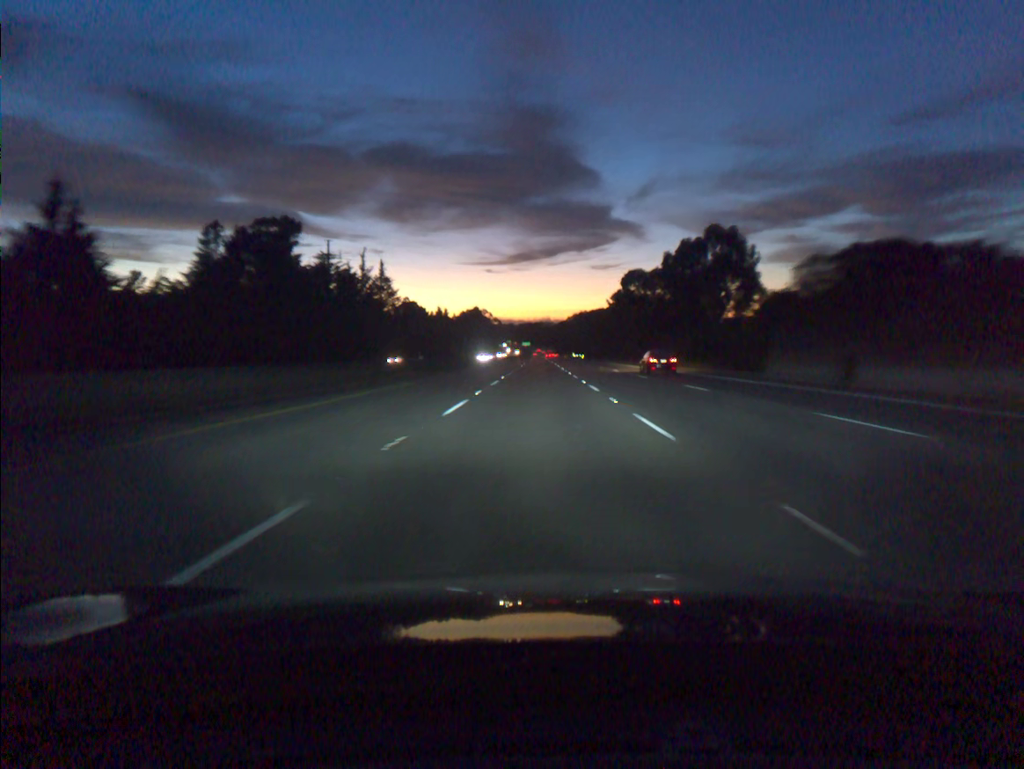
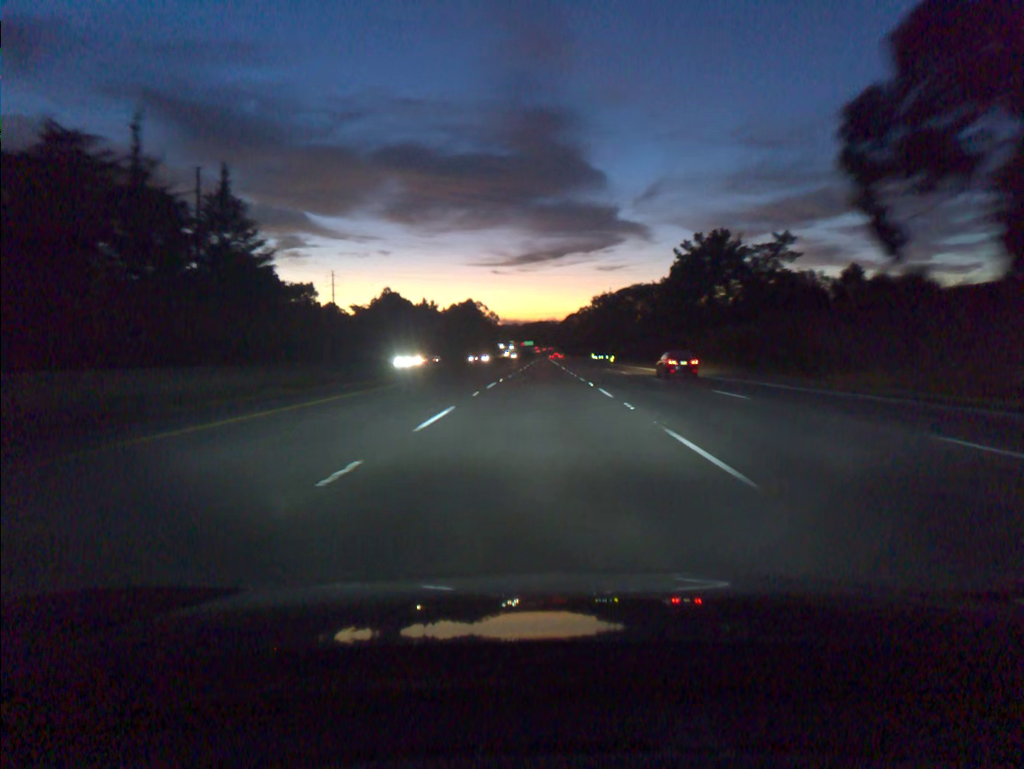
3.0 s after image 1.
(-0.1, +91.7) m; 0°
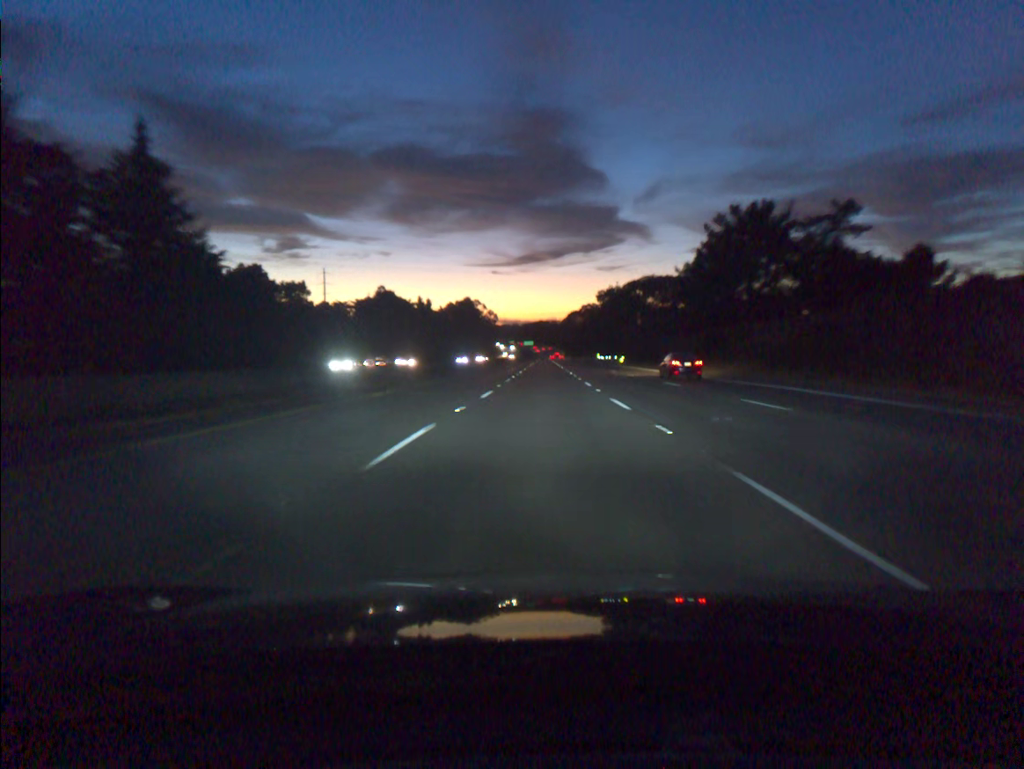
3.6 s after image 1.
(0.0, +18.3) m; 0°
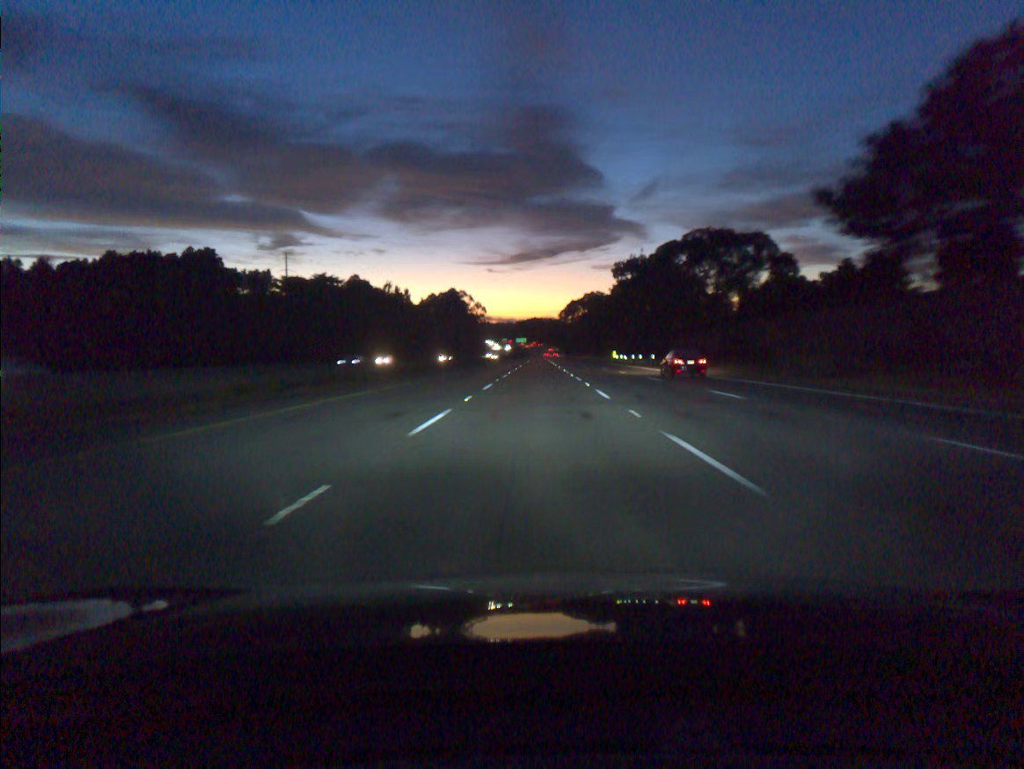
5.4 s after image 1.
(+0.1, +54.9) m; 0°
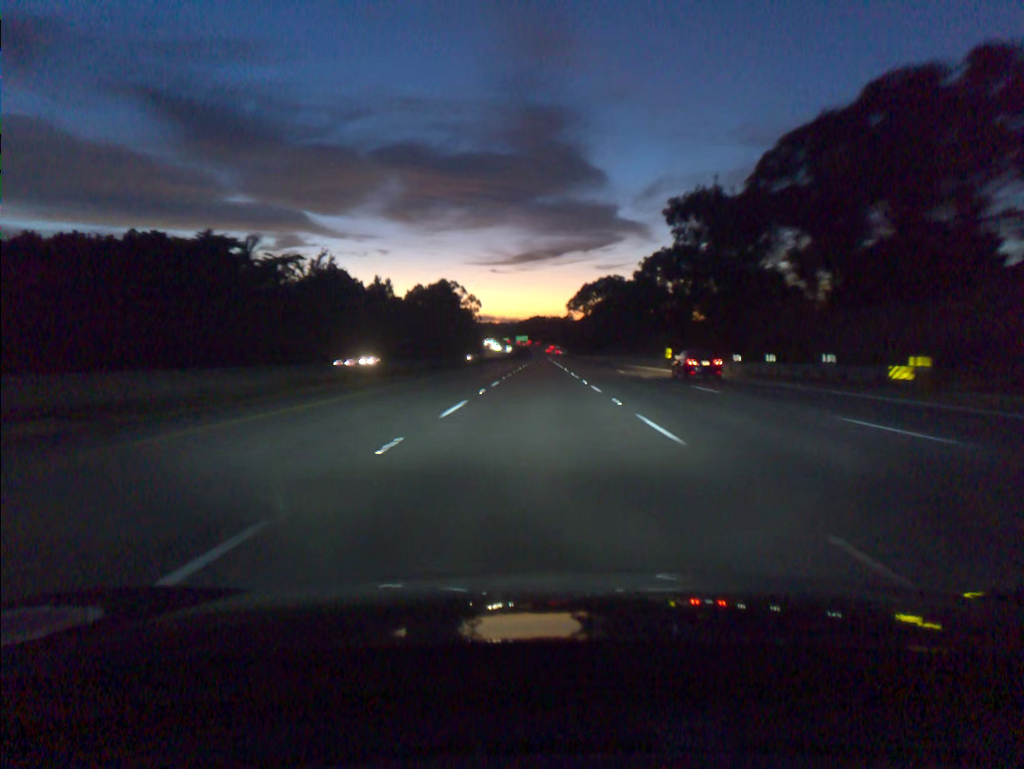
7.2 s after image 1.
(-0.1, +55.1) m; 0°
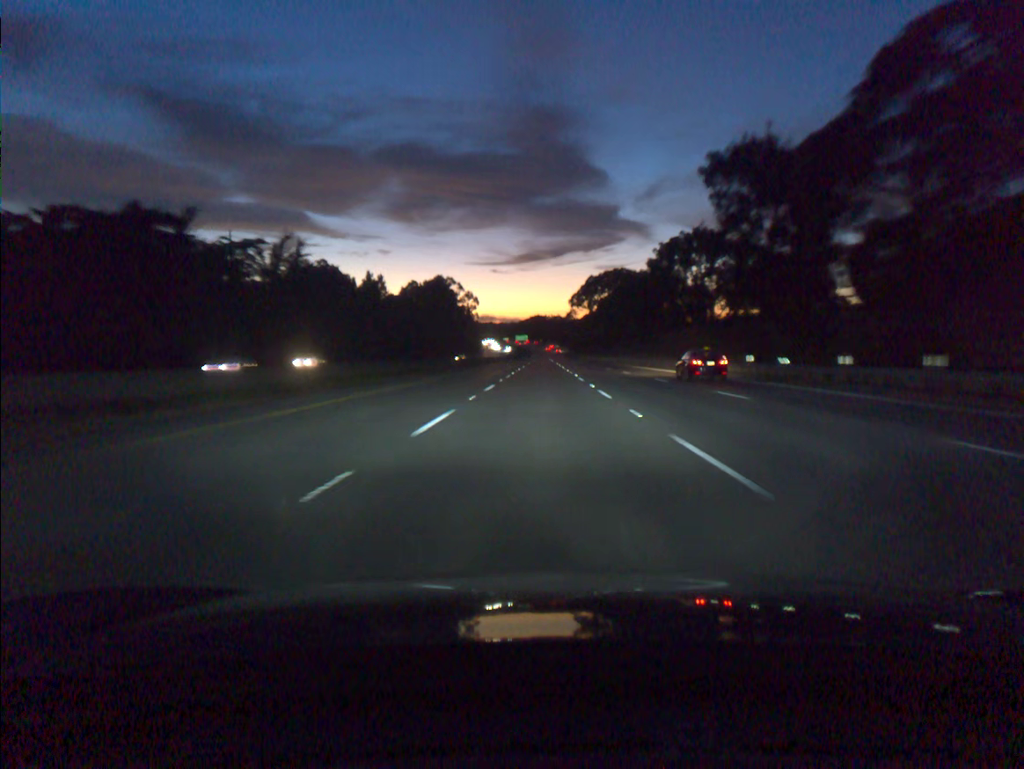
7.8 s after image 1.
(0.0, +18.4) m; 0°
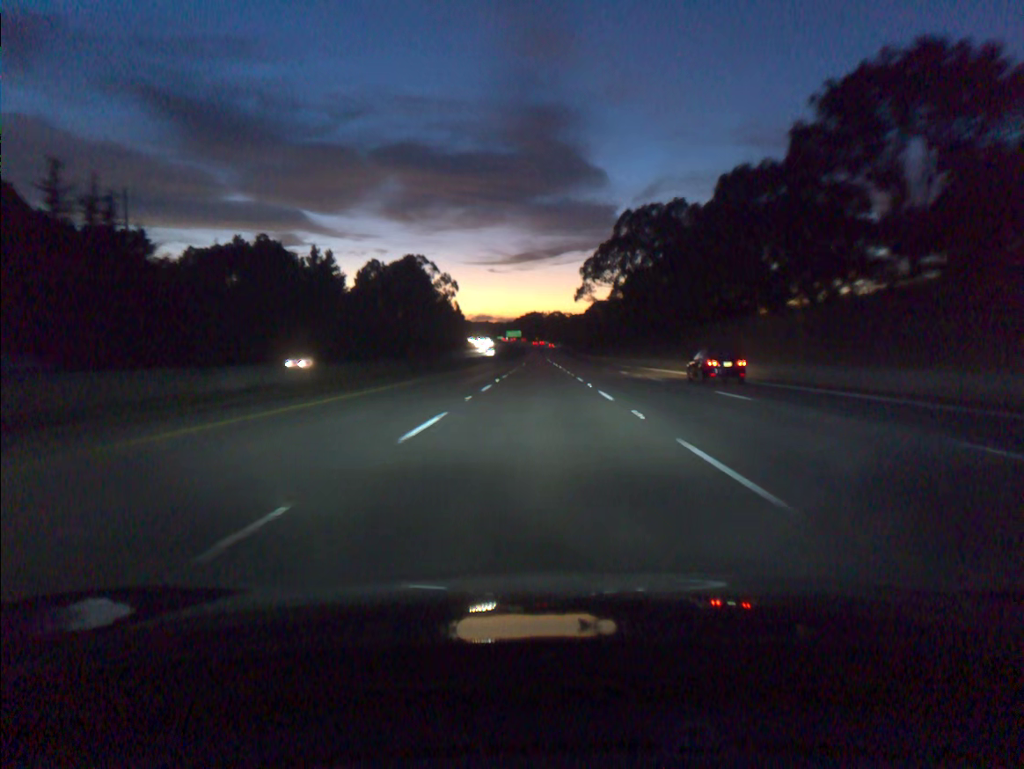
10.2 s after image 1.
(+0.1, +73.6) m; 0°
